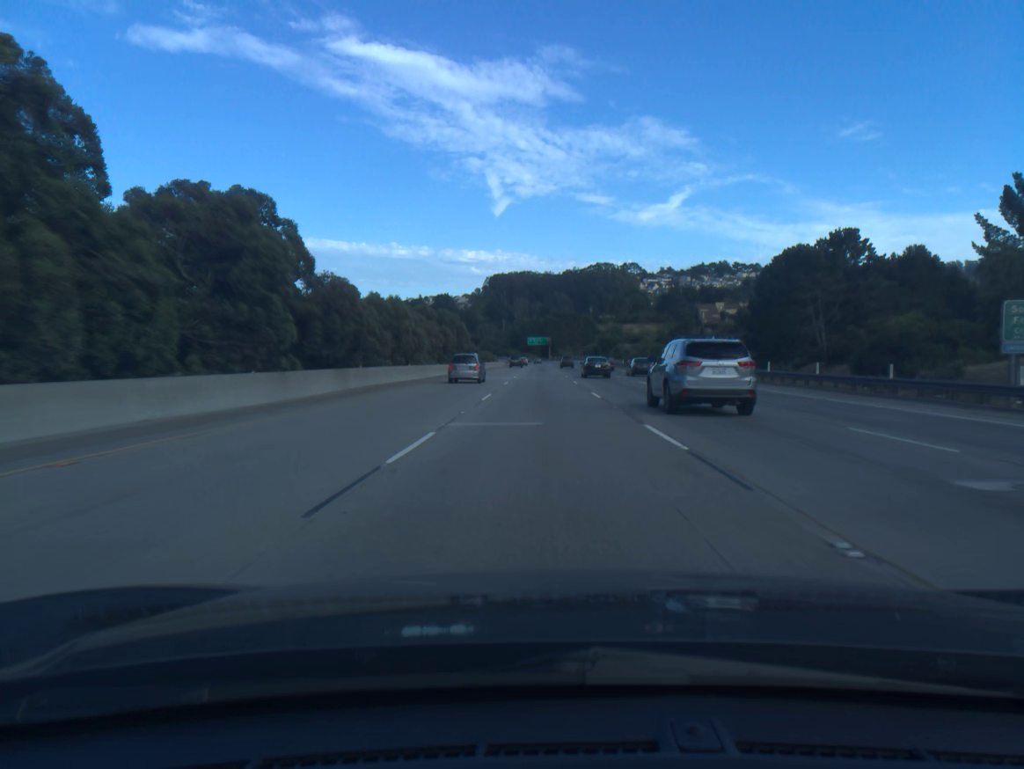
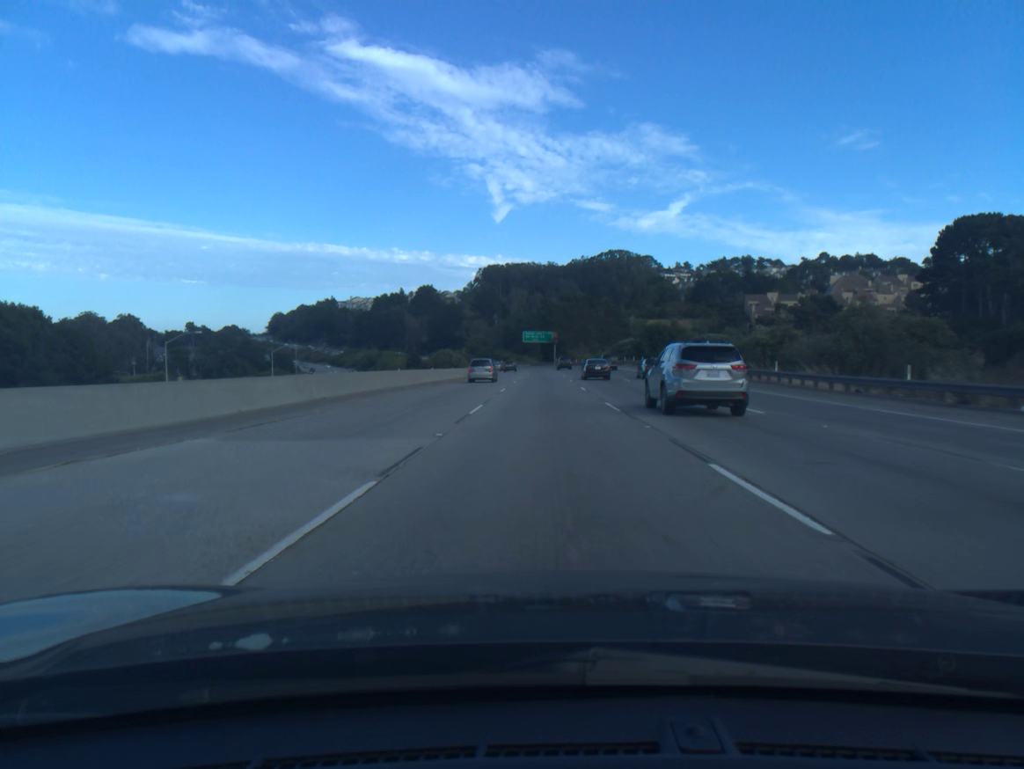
(-0.2, +92.6) m; 0°
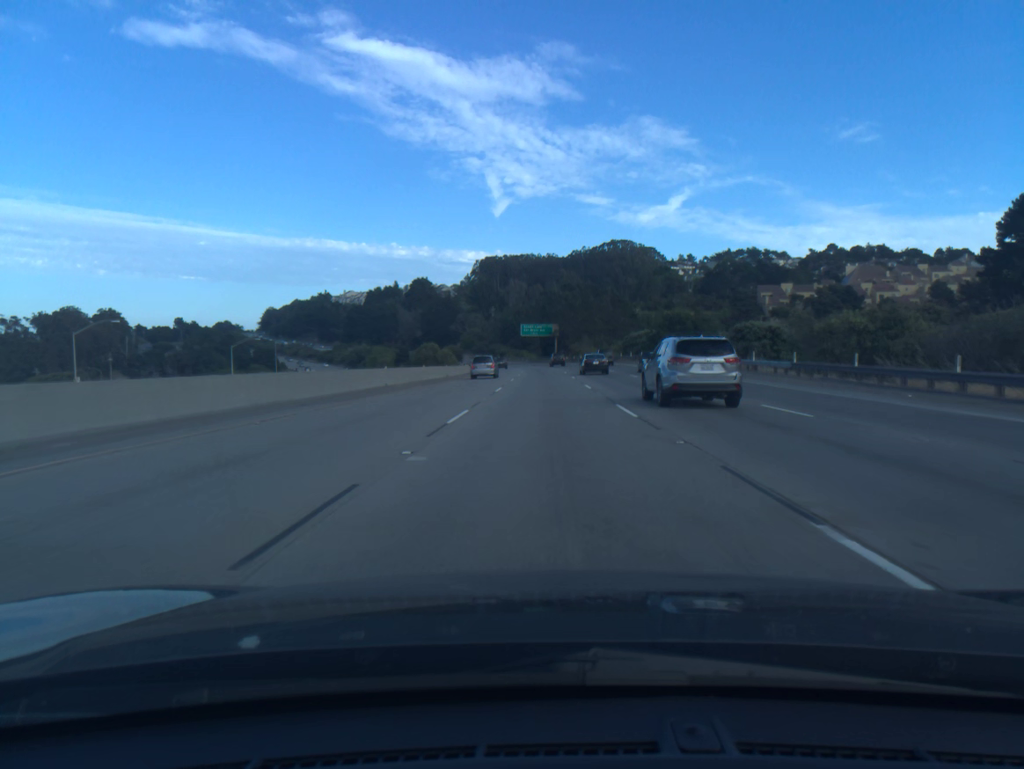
(0.0, +18.5) m; 0°
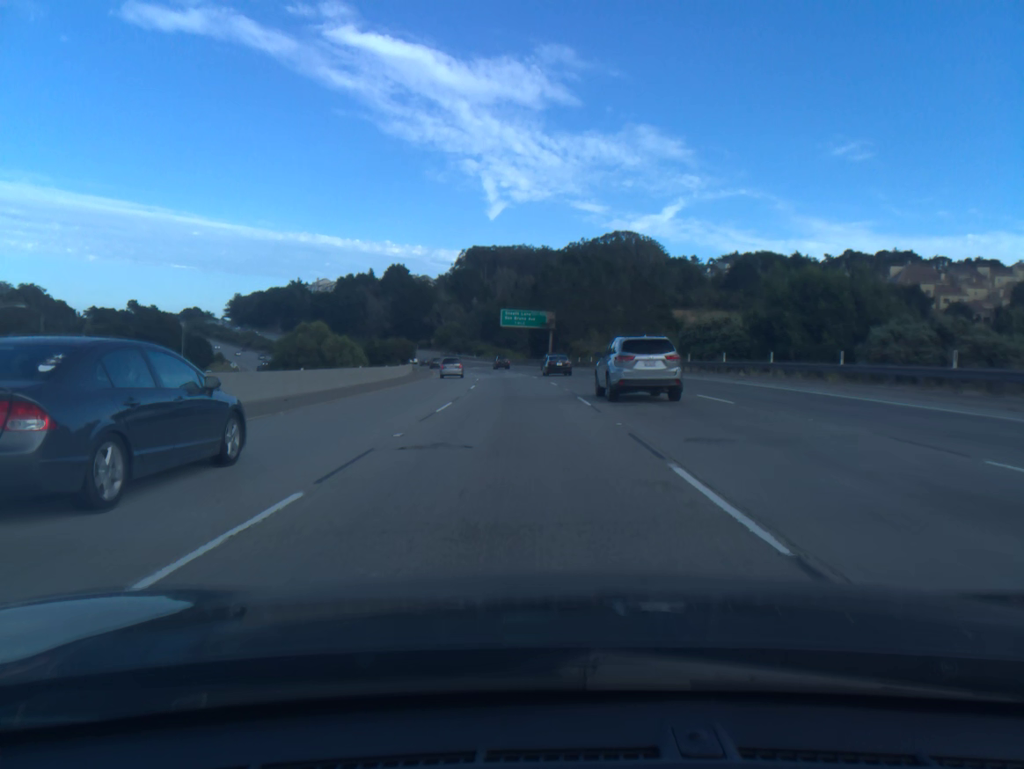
(+0.3, +55.0) m; +1°
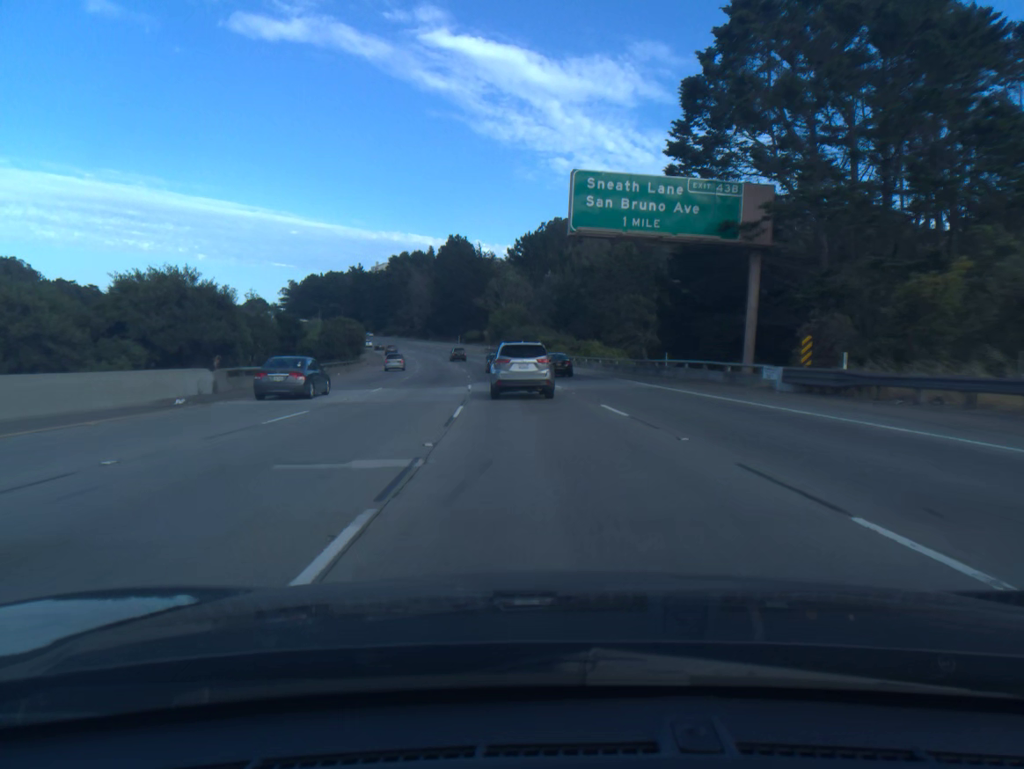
(-3.2, +90.4) m; -6°
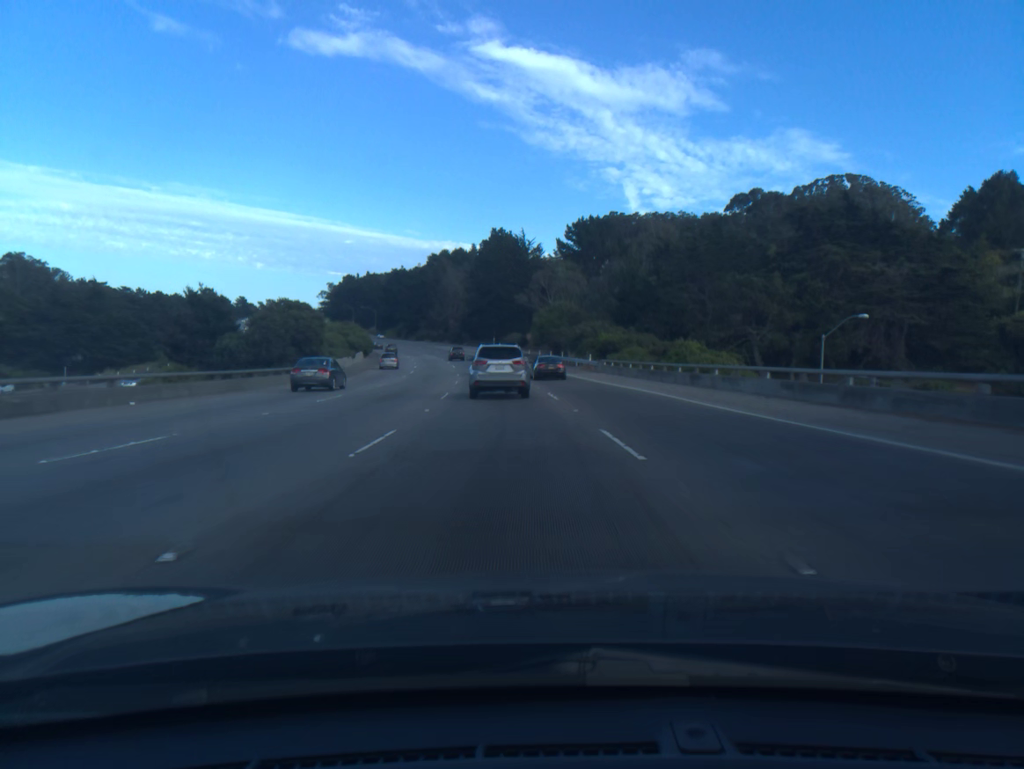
(-1.2, +35.8) m; -4°
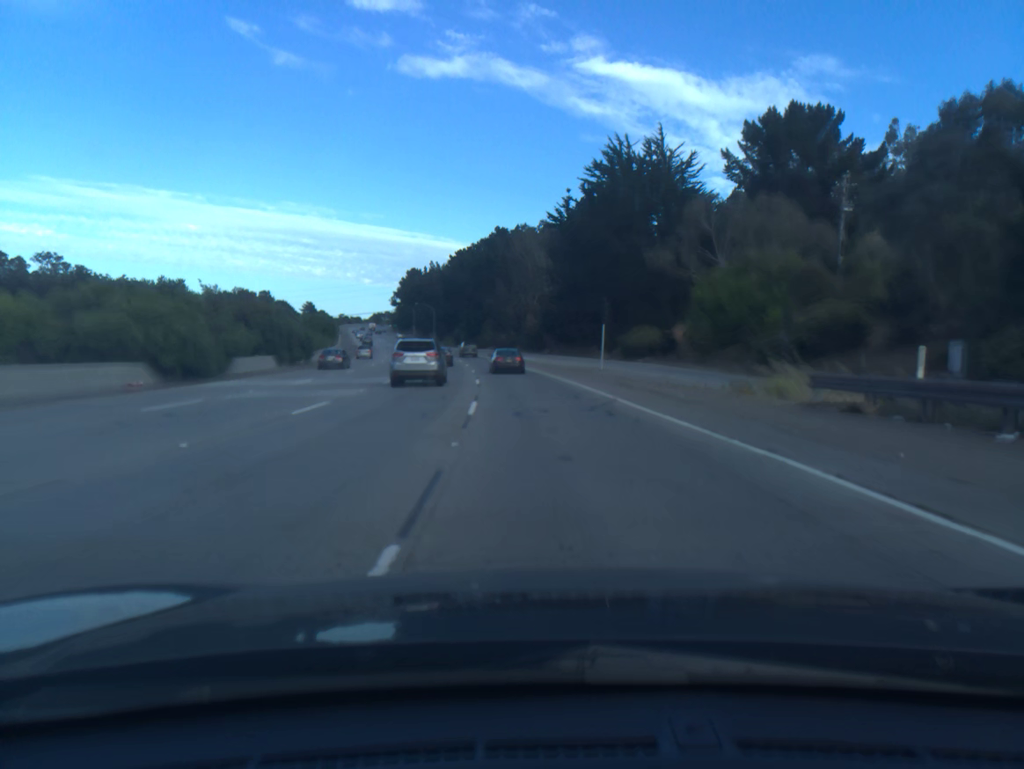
(-5.8, +88.2) m; -7°
